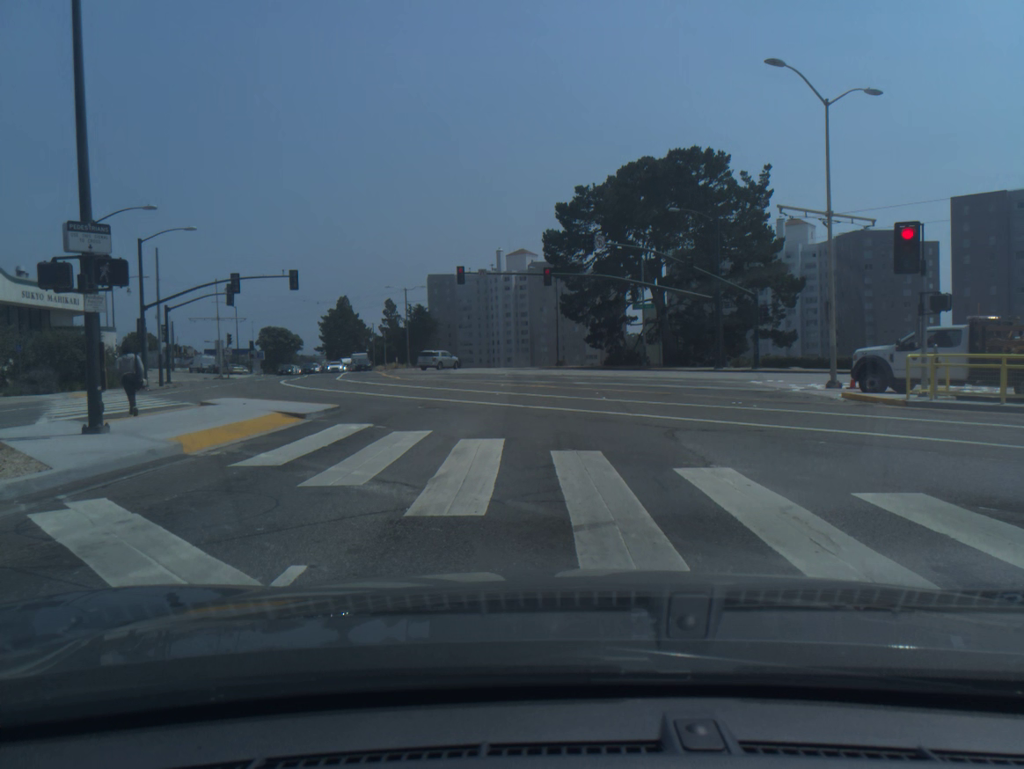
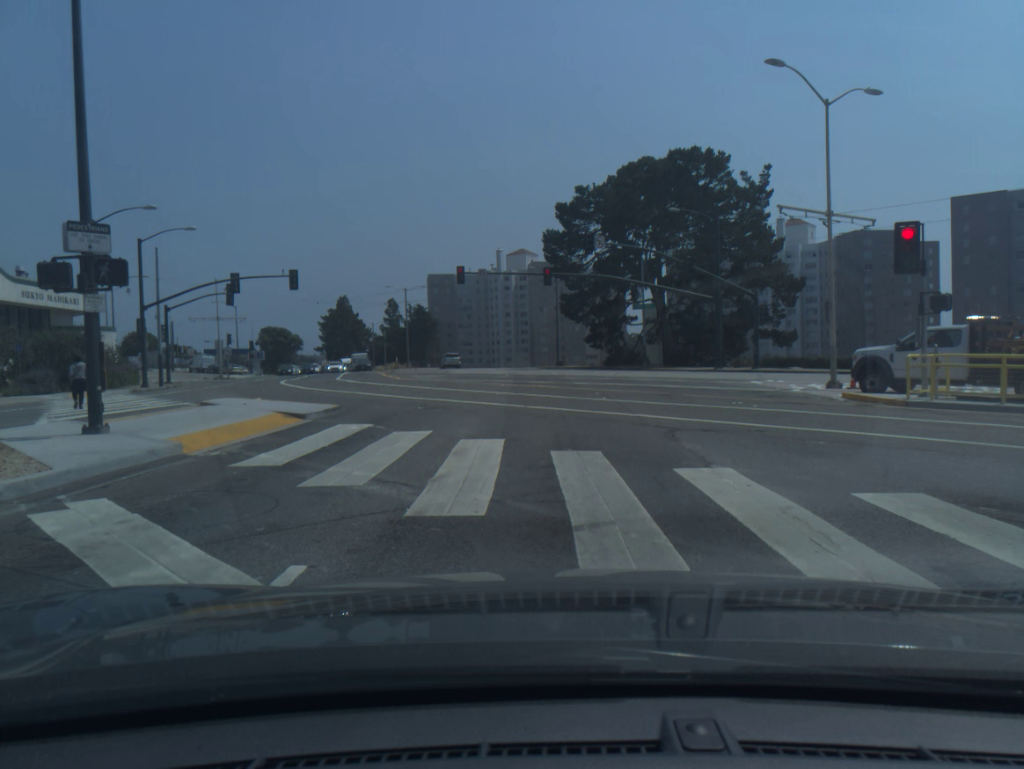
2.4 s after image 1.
(0.0, 0.0) m; 0°
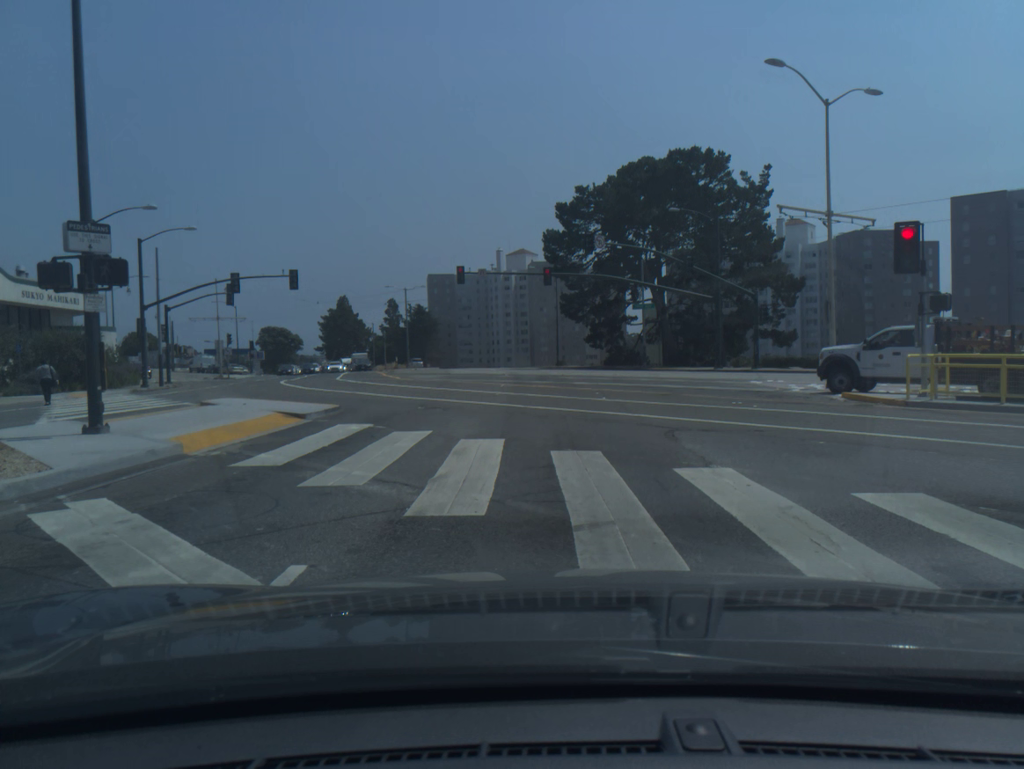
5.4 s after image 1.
(0.0, 0.0) m; 0°
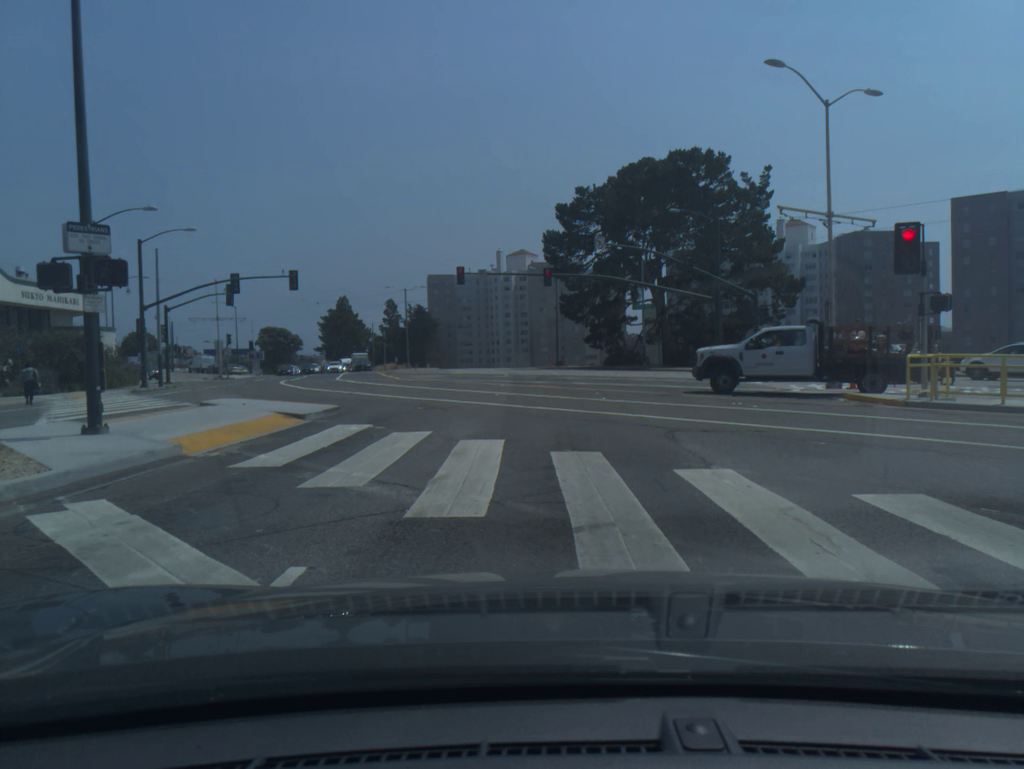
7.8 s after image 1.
(0.0, 0.0) m; 0°
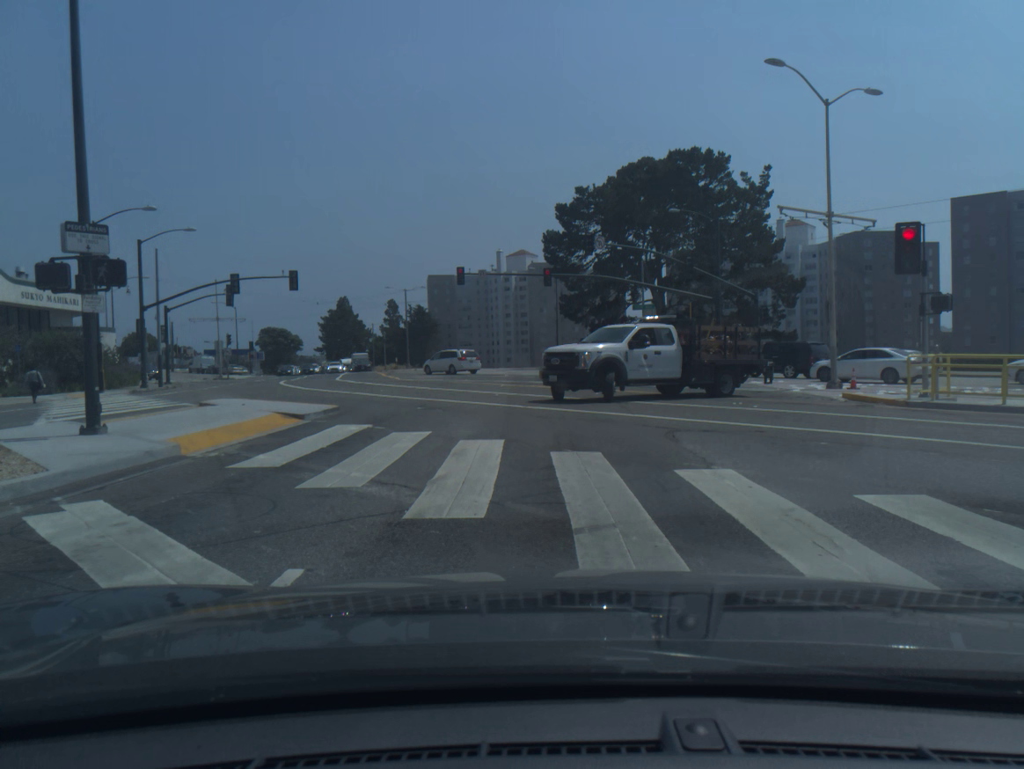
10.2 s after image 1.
(0.0, 0.0) m; 0°
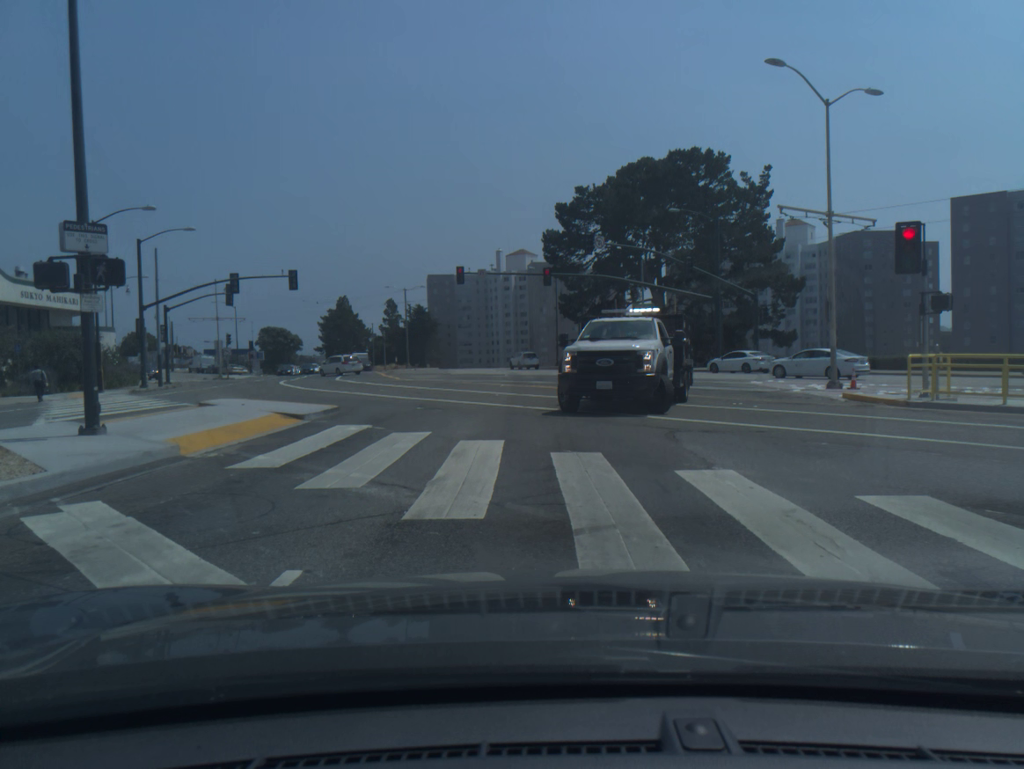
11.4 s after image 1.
(0.0, 0.0) m; 0°
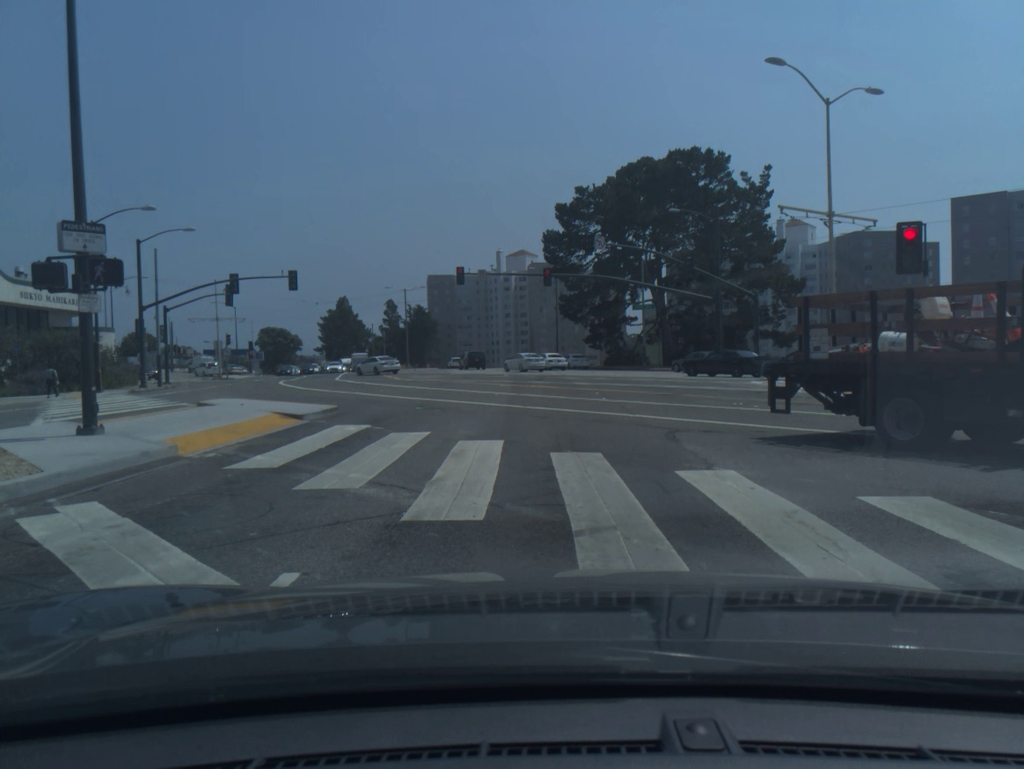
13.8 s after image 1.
(0.0, +0.1) m; 0°
